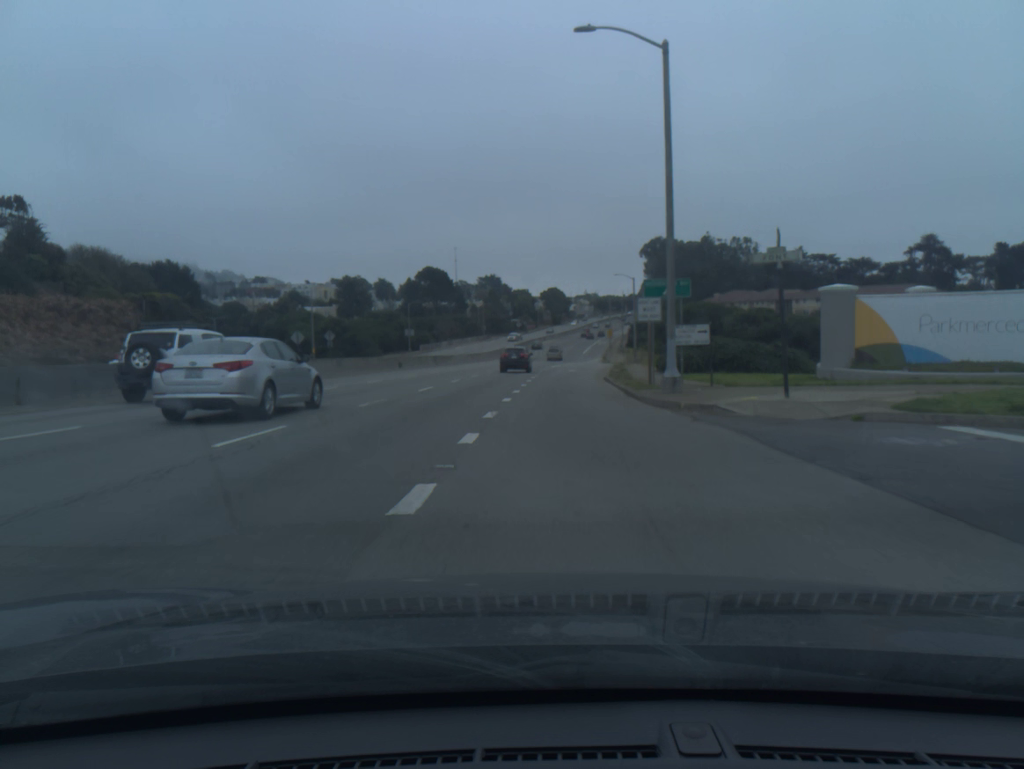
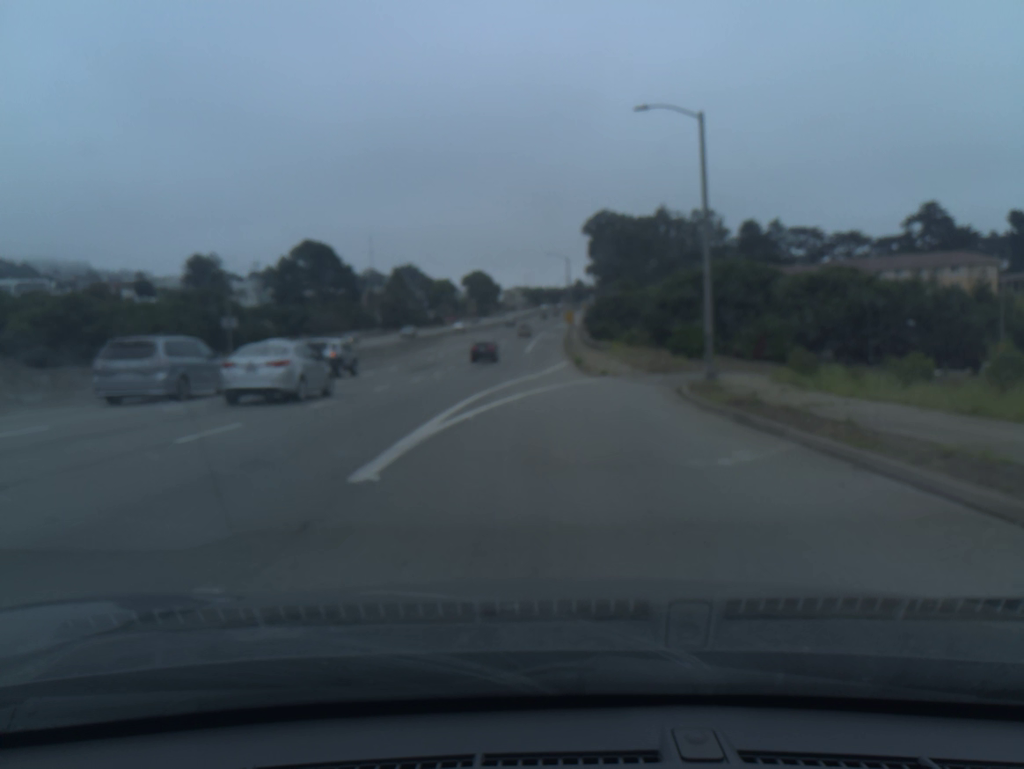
(+1.8, +58.4) m; +5°
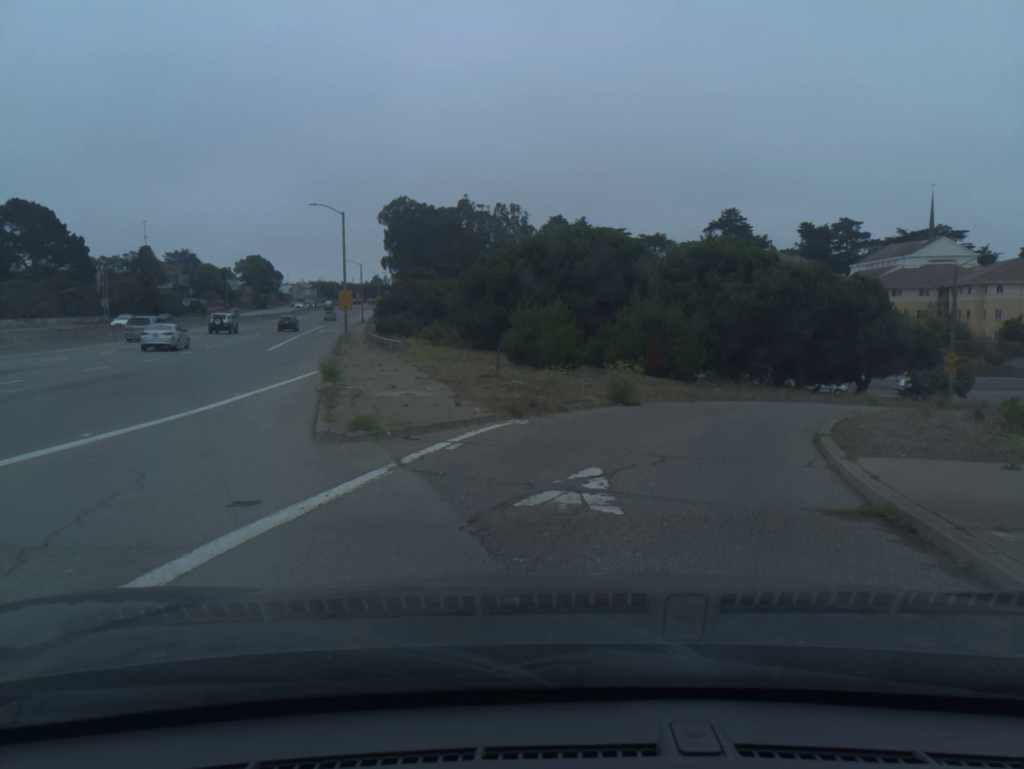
(+2.3, +27.4) m; +16°
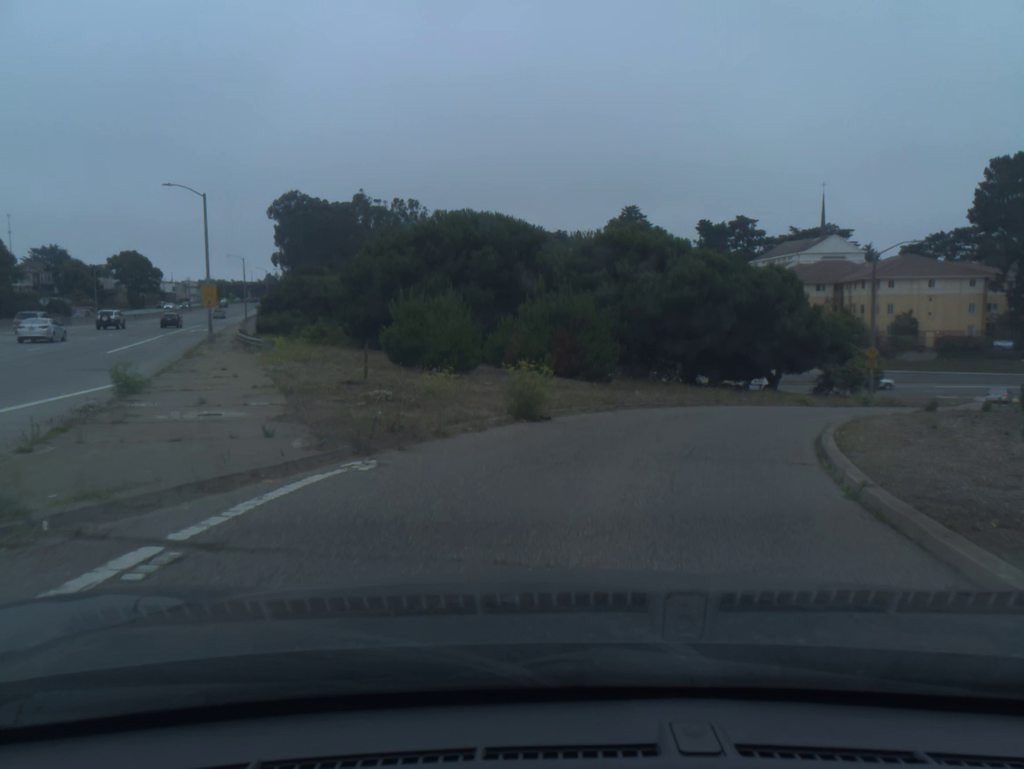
(+0.3, +5.3) m; +6°
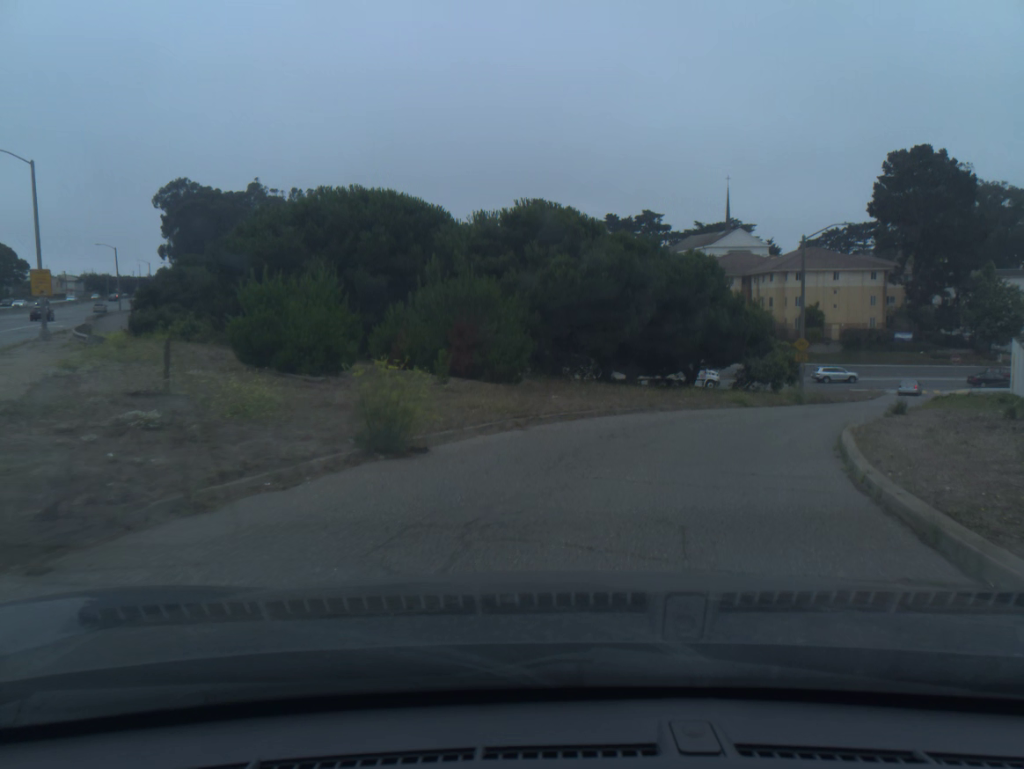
(+0.3, +5.3) m; +6°
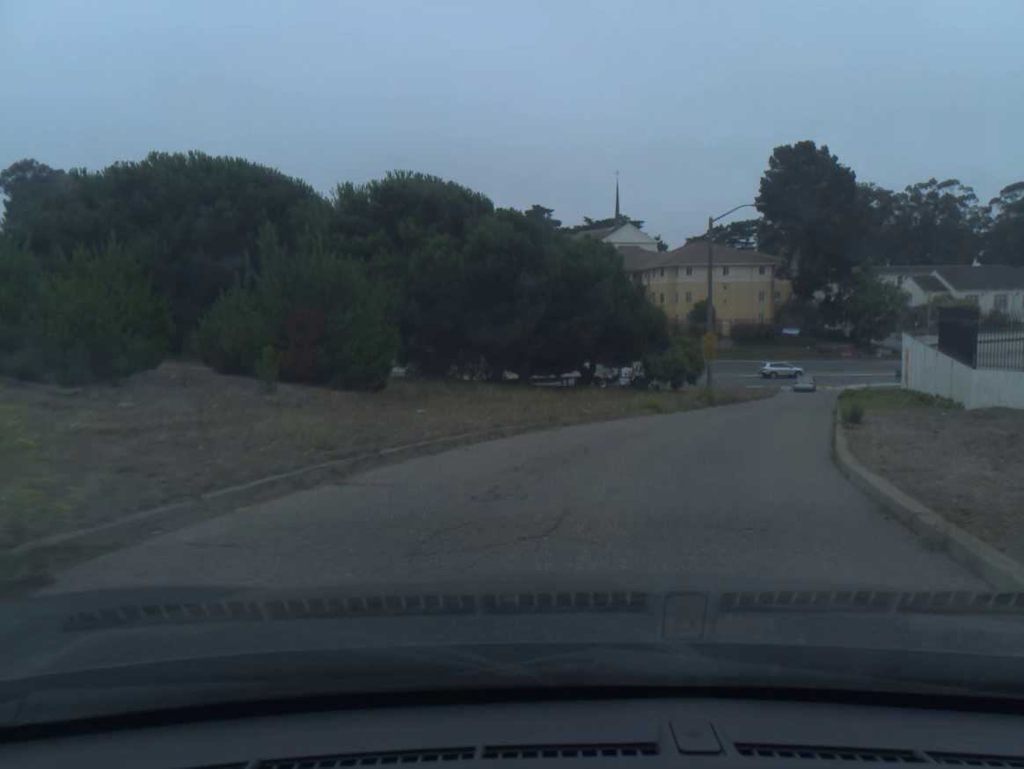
(+0.4, +5.2) m; +8°
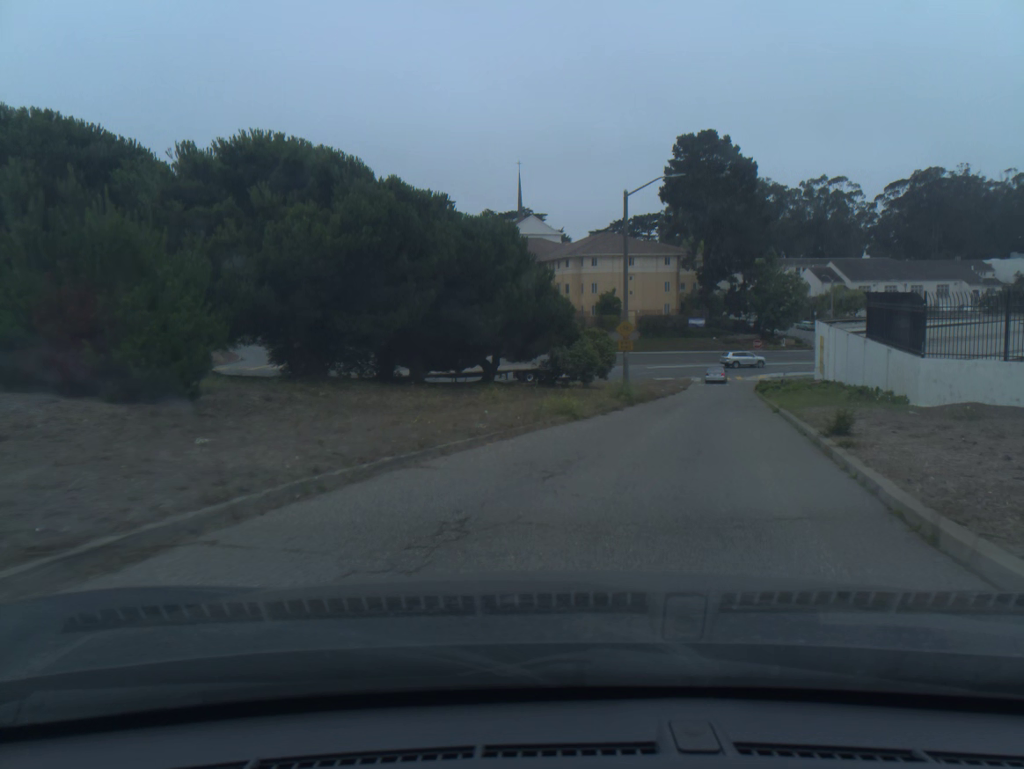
(+0.3, +5.1) m; +7°
